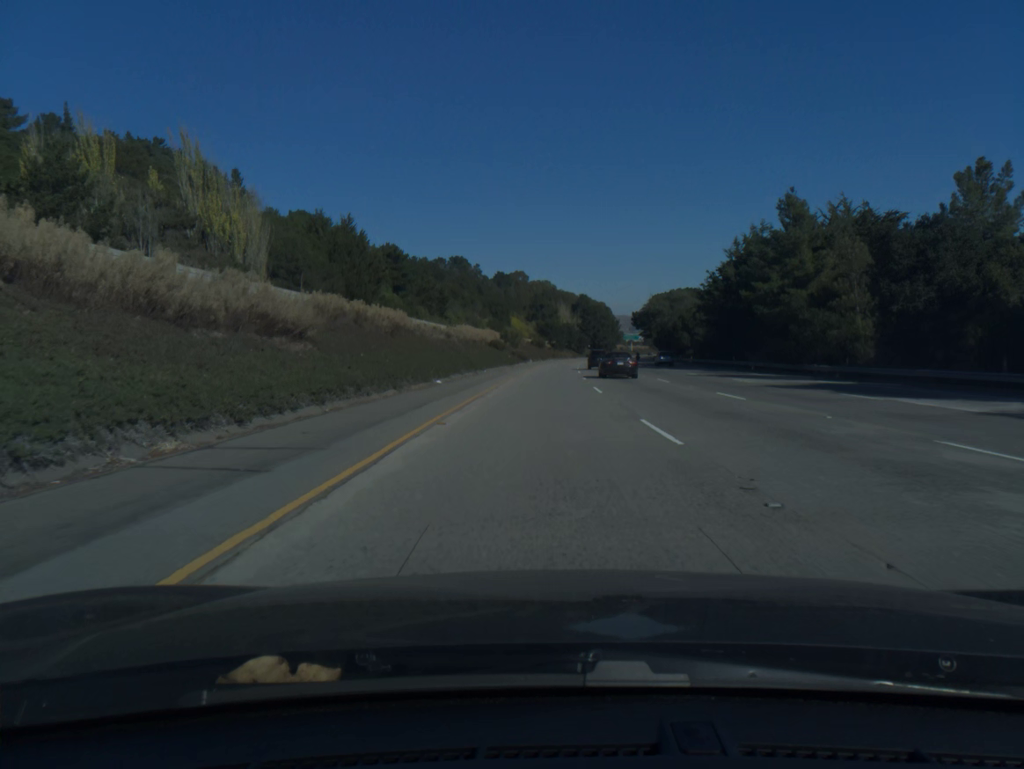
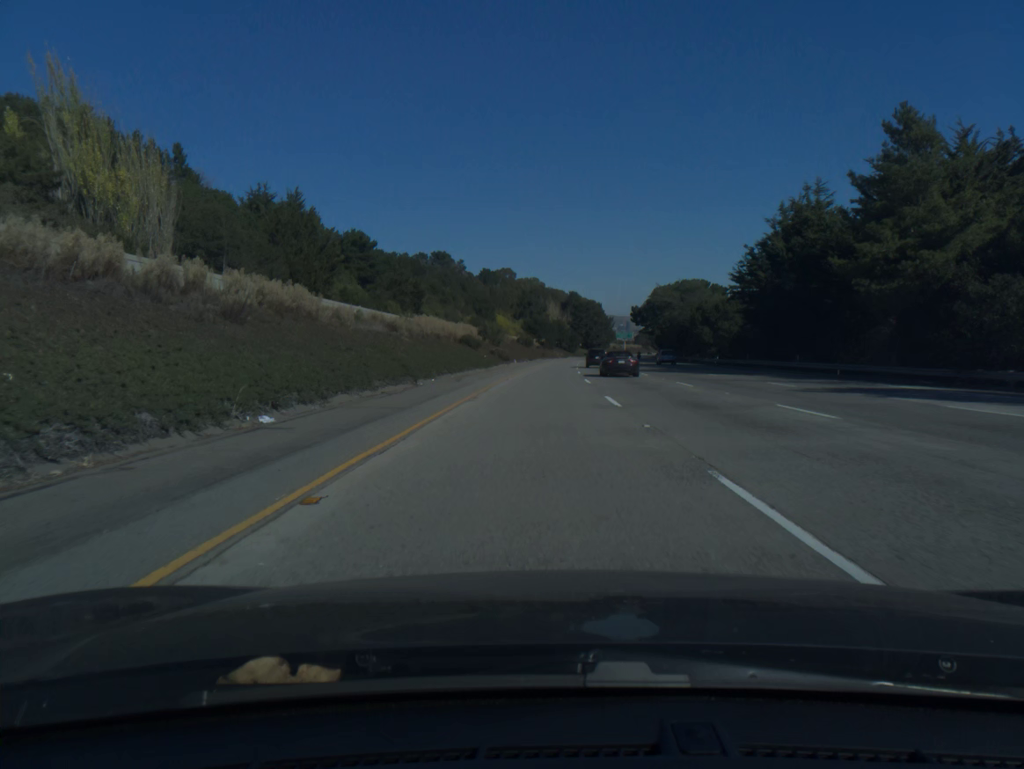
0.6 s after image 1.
(+0.2, +21.7) m; +1°
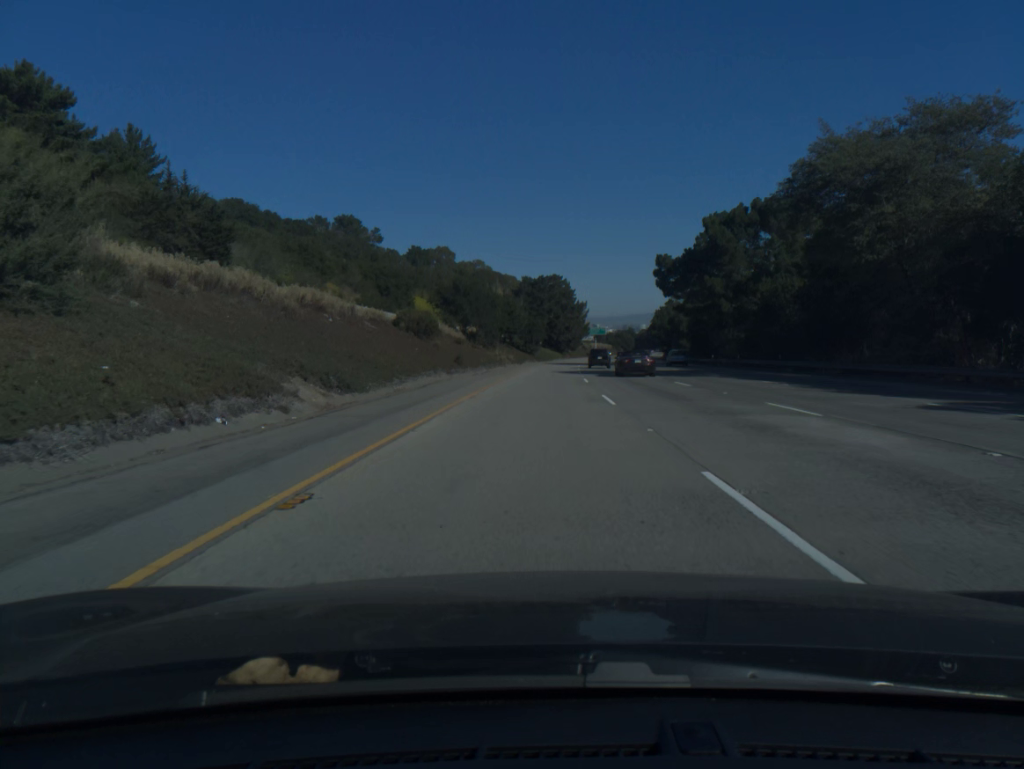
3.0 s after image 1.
(+2.5, +87.4) m; +4°
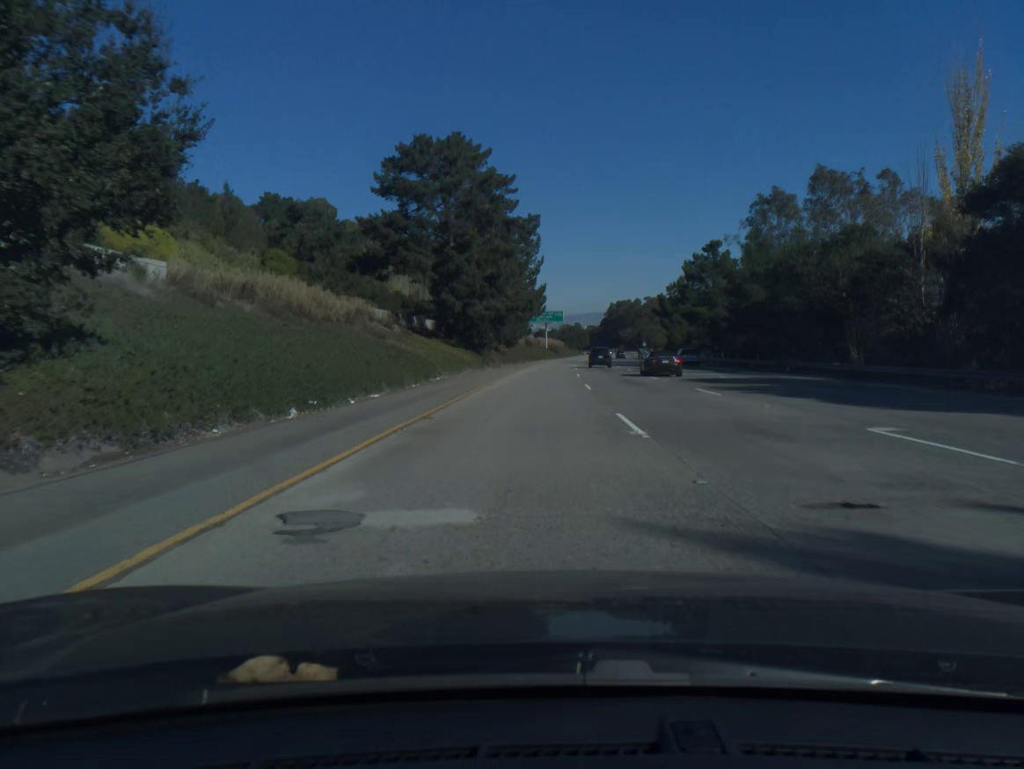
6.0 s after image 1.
(+4.3, +109.0) m; +4°
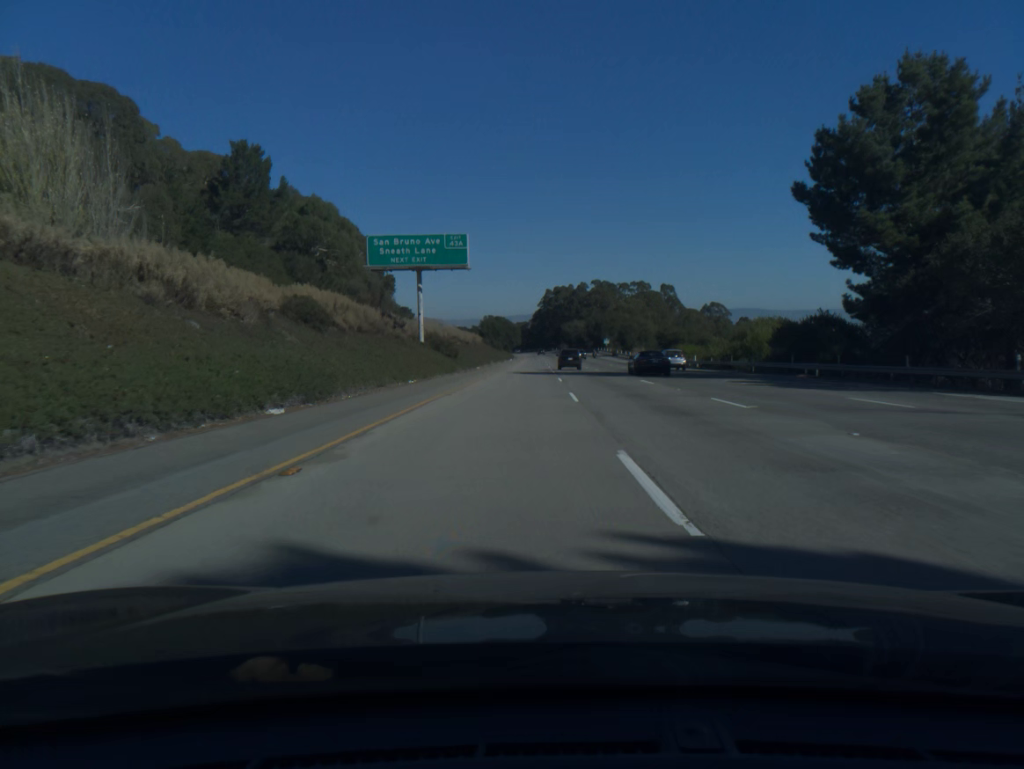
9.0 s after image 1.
(+4.5, +108.2) m; +5°
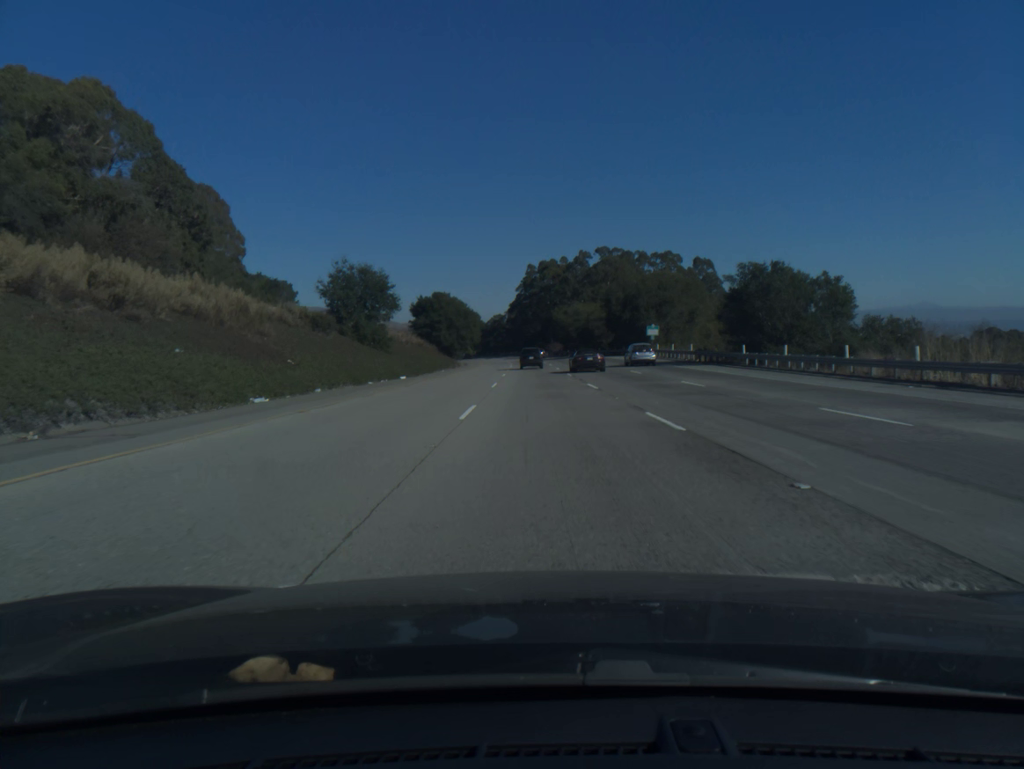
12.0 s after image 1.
(+2.1, +107.8) m; +1°
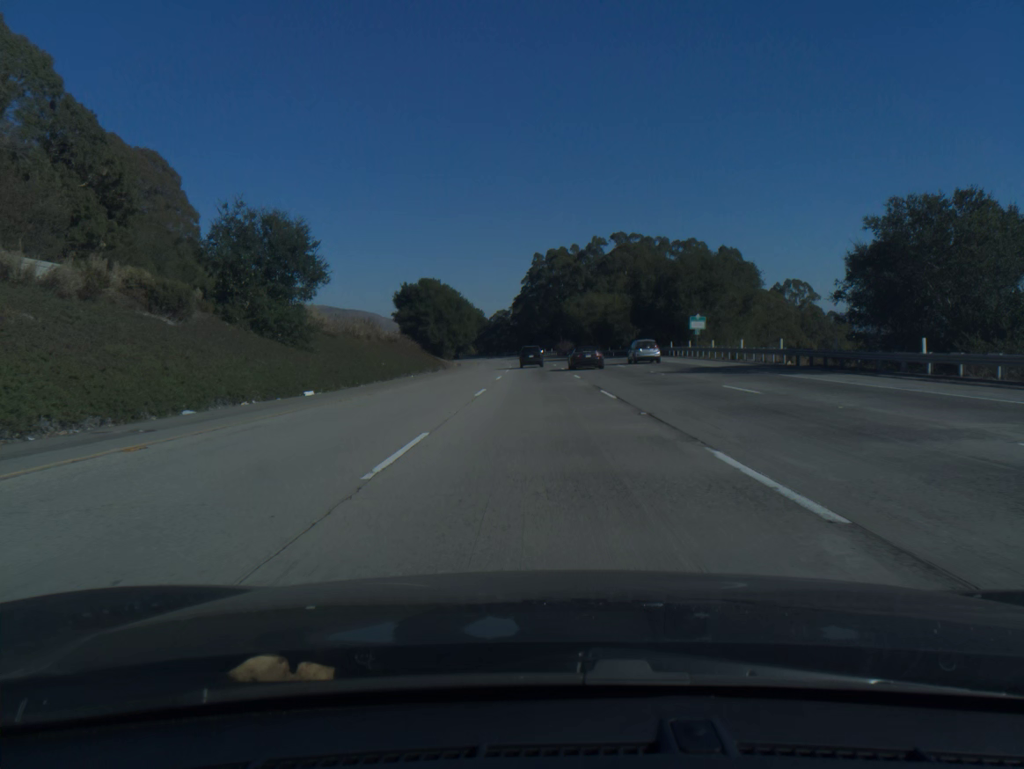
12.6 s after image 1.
(-0.1, +21.4) m; -1°
